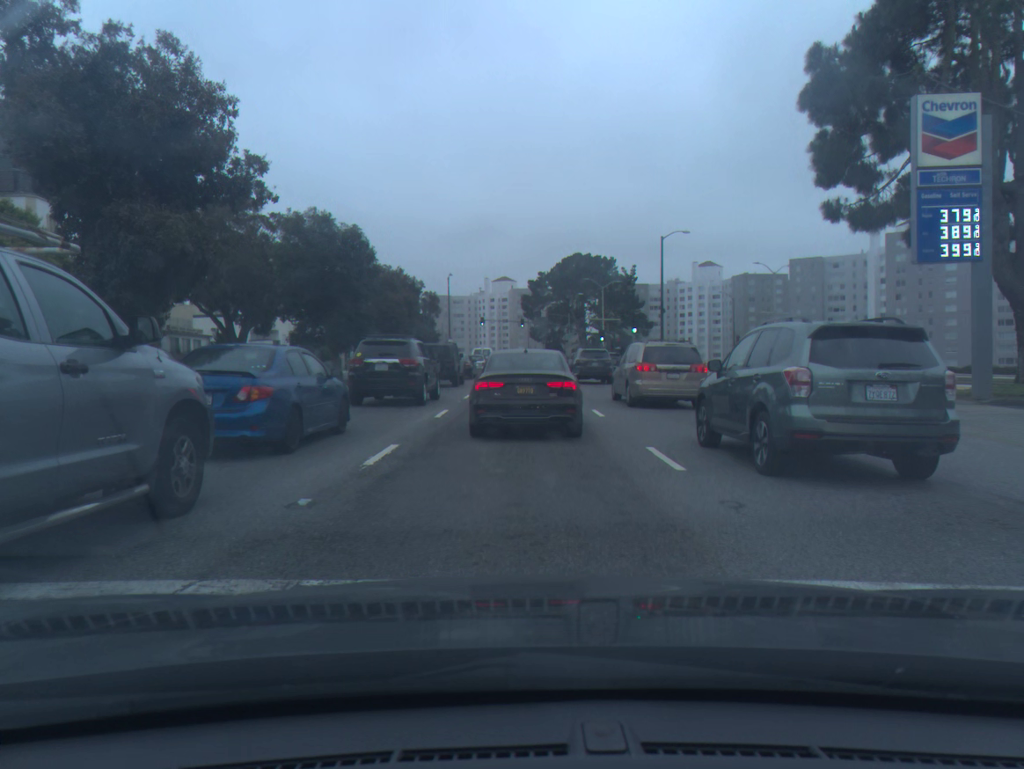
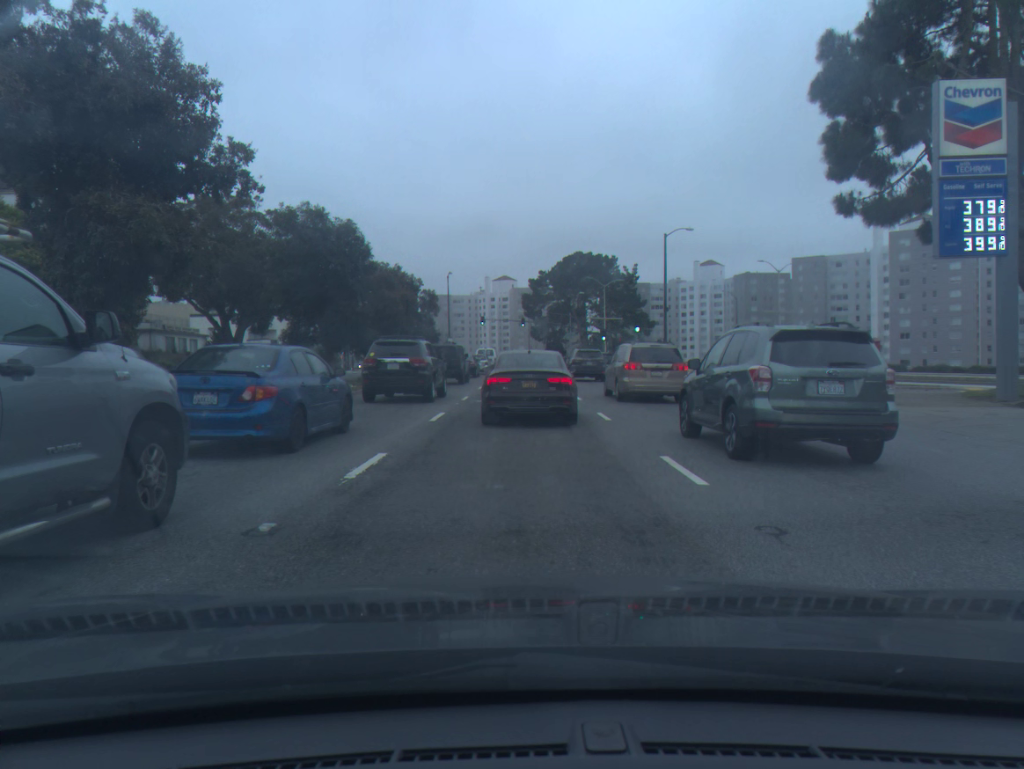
(0.0, +1.0) m; 0°
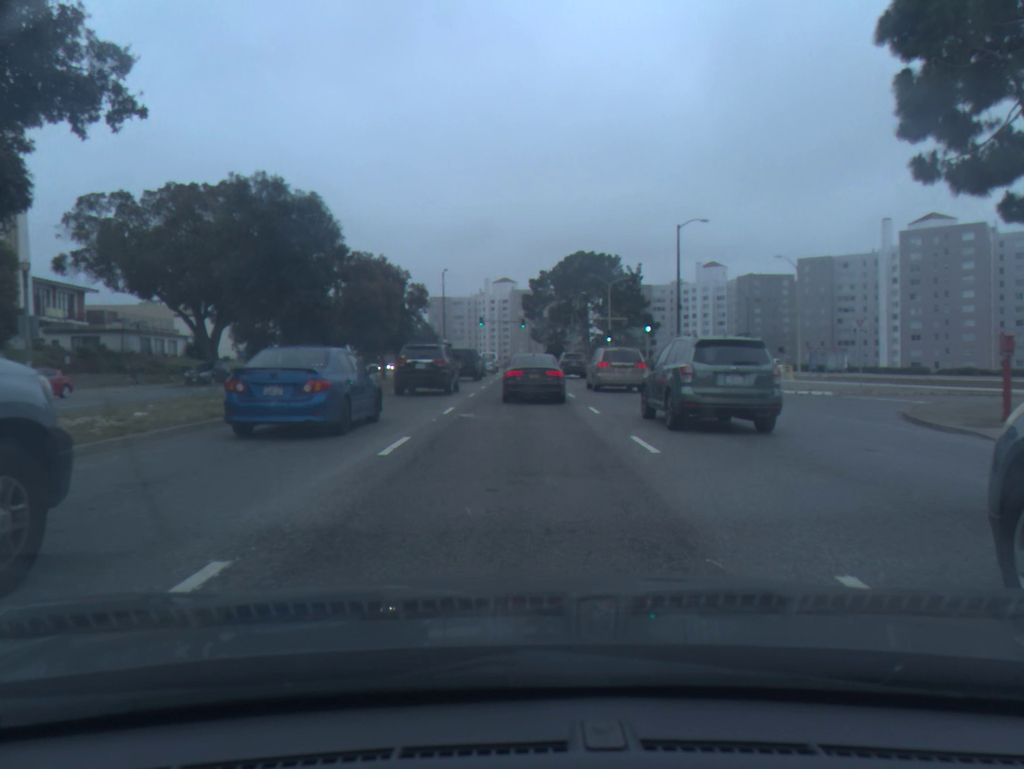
(-0.1, +5.4) m; -2°
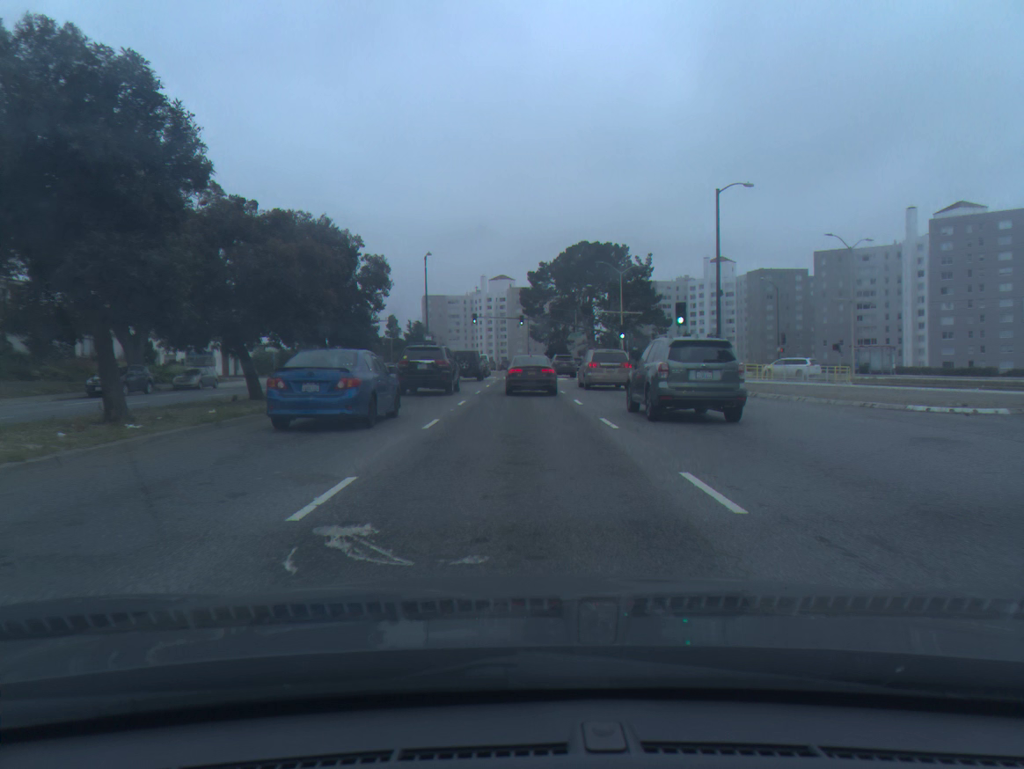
(0.0, +11.4) m; 0°
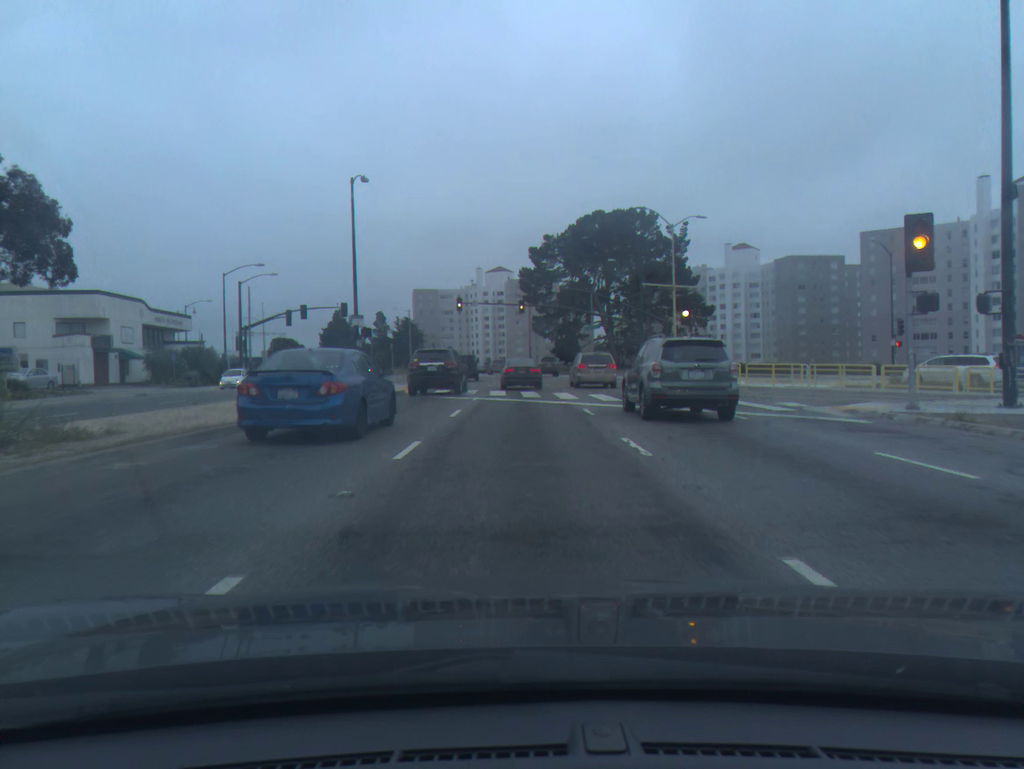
(0.0, +26.3) m; 0°
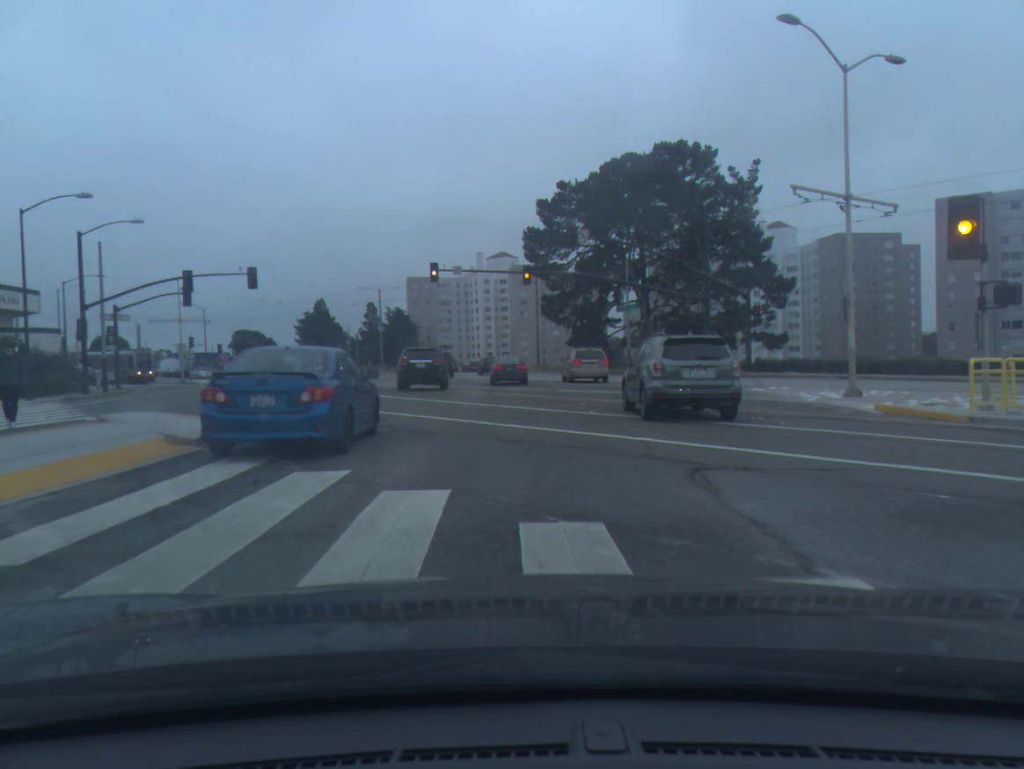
(0.0, +26.4) m; 0°
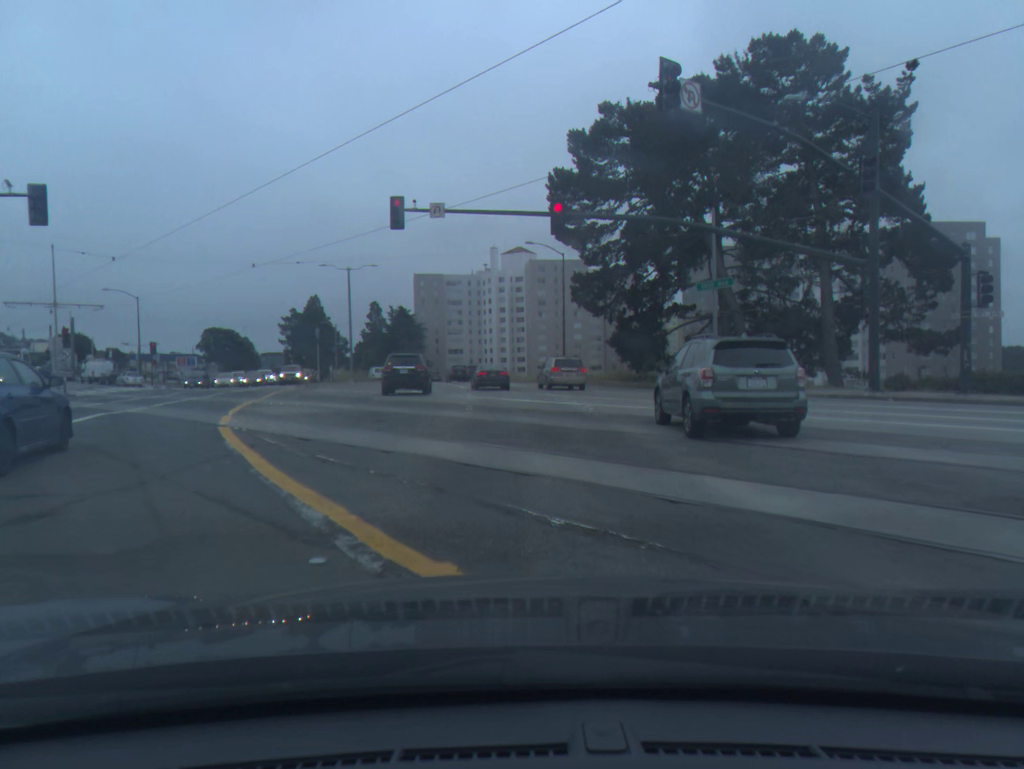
(-0.3, +23.1) m; -1°
